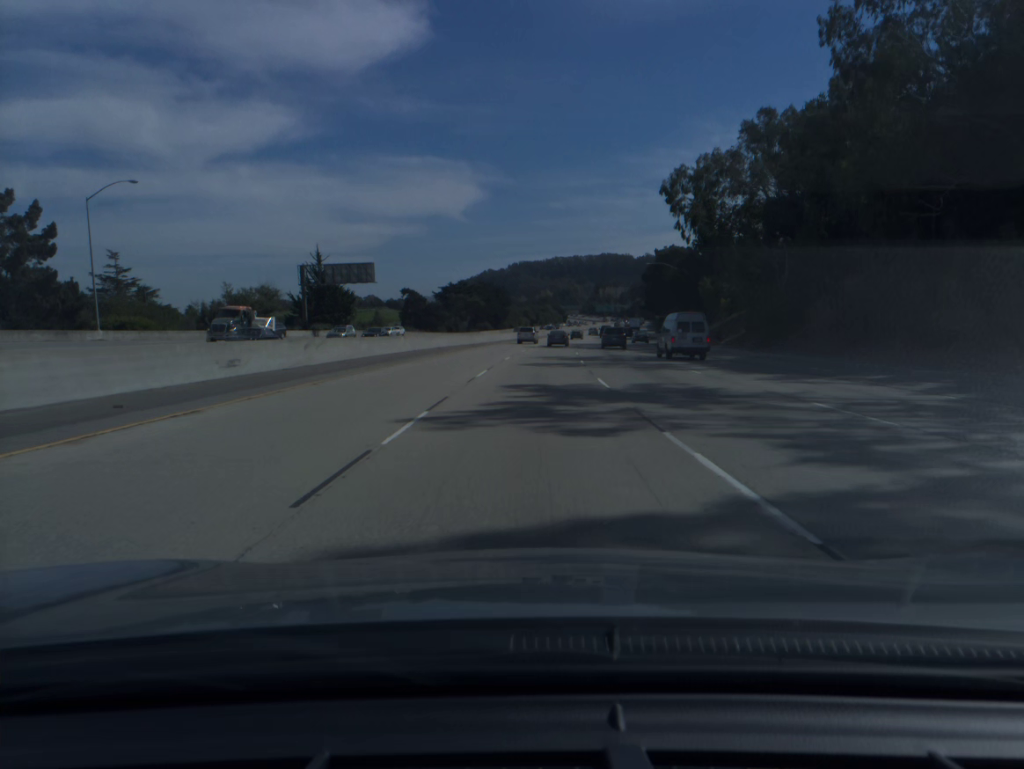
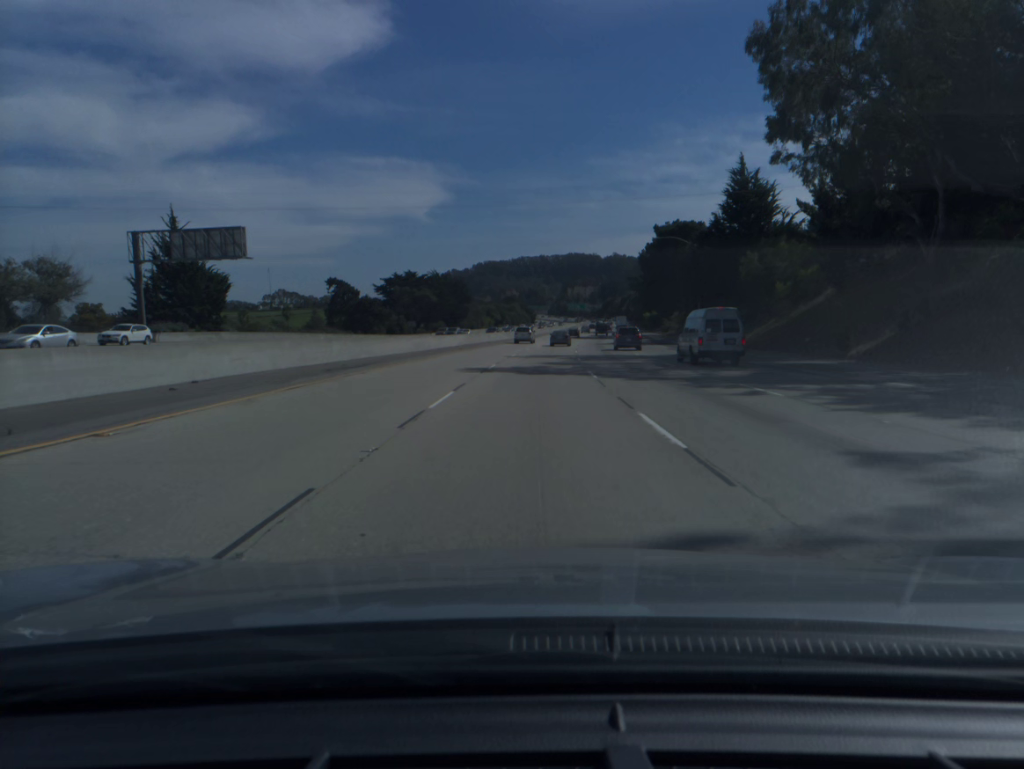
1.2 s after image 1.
(+0.8, +38.5) m; +2°
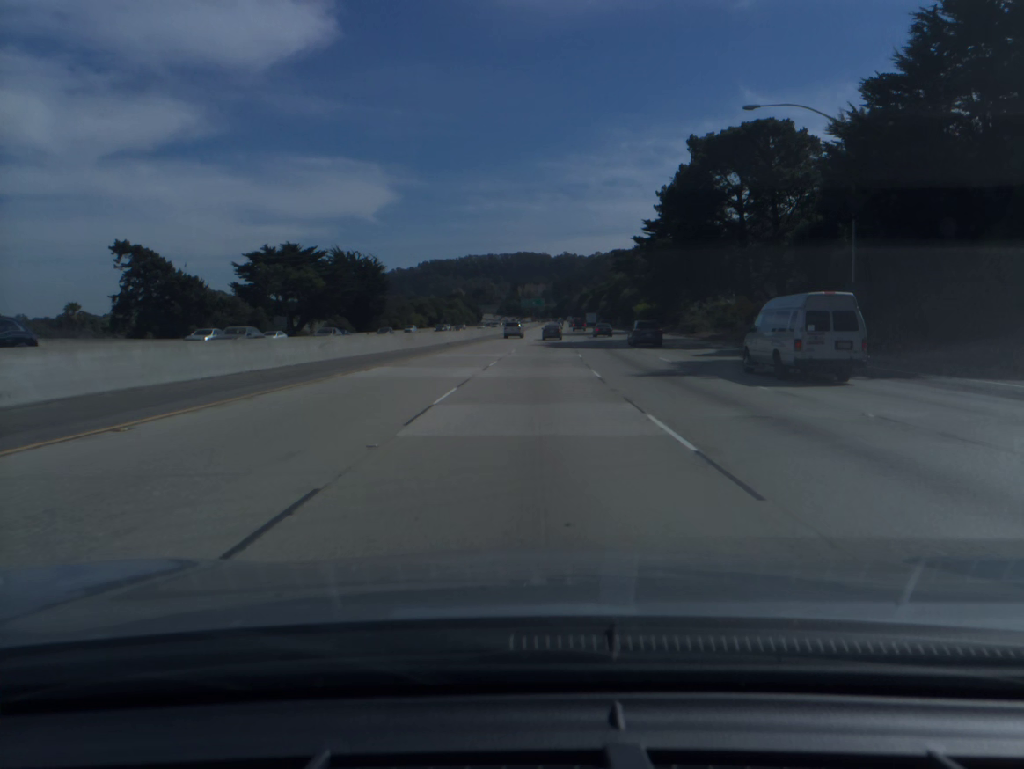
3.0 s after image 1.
(+1.8, +57.8) m; +4°
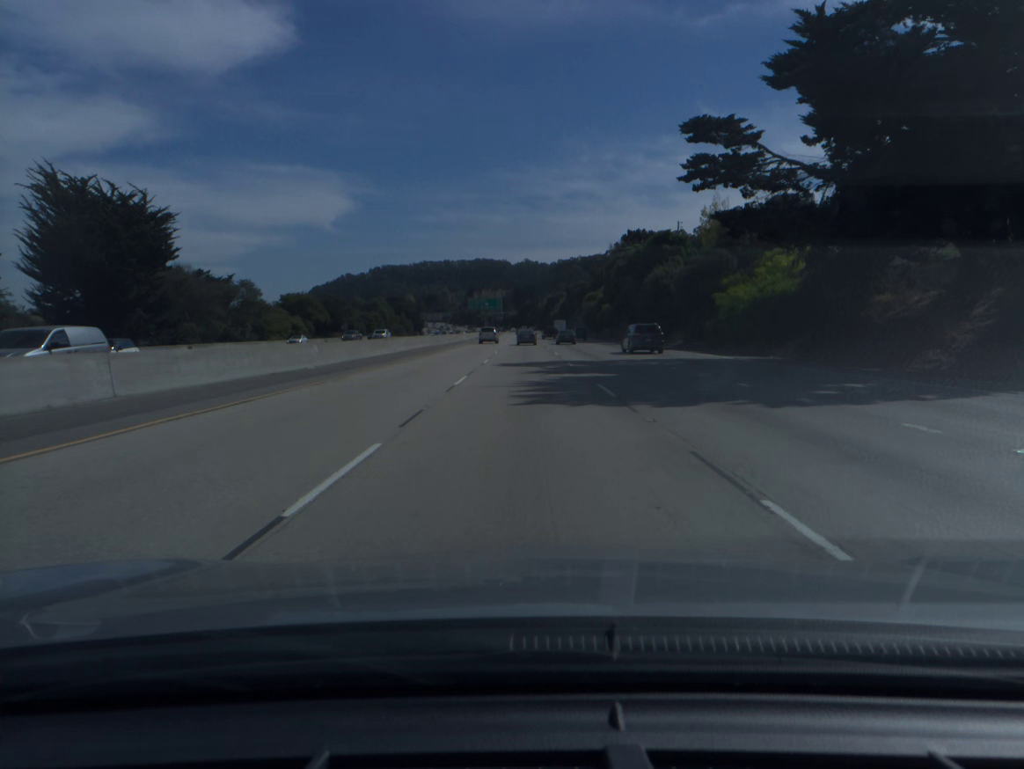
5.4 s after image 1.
(+2.6, +77.1) m; +3°
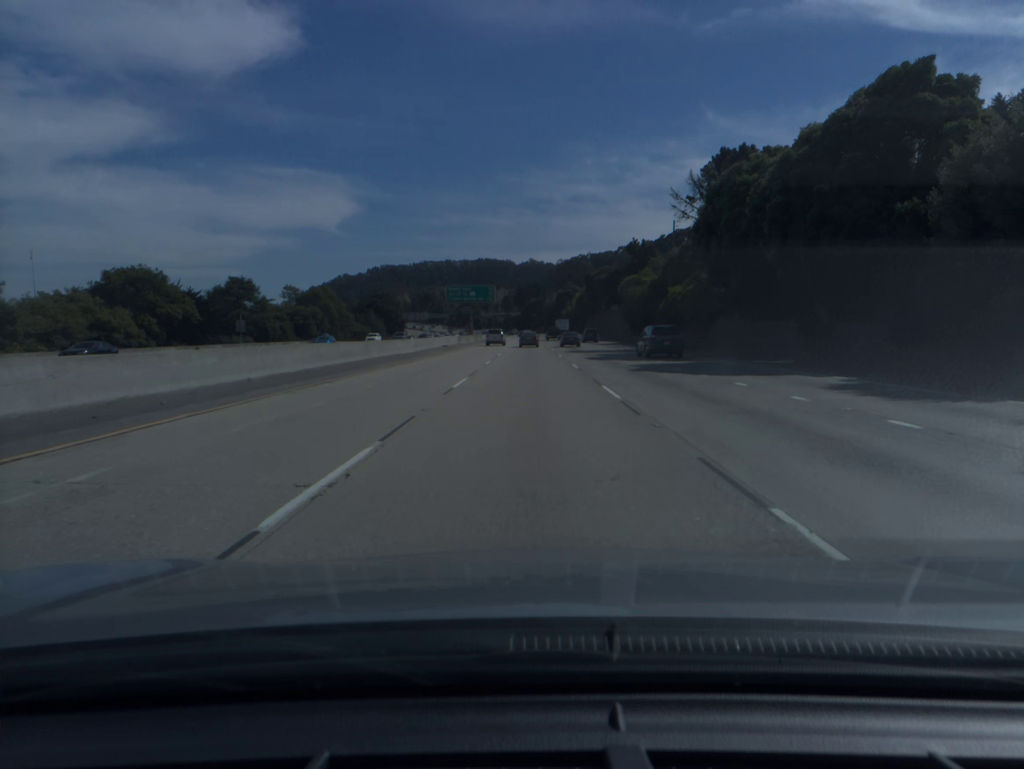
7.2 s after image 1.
(-0.1, +57.7) m; 0°
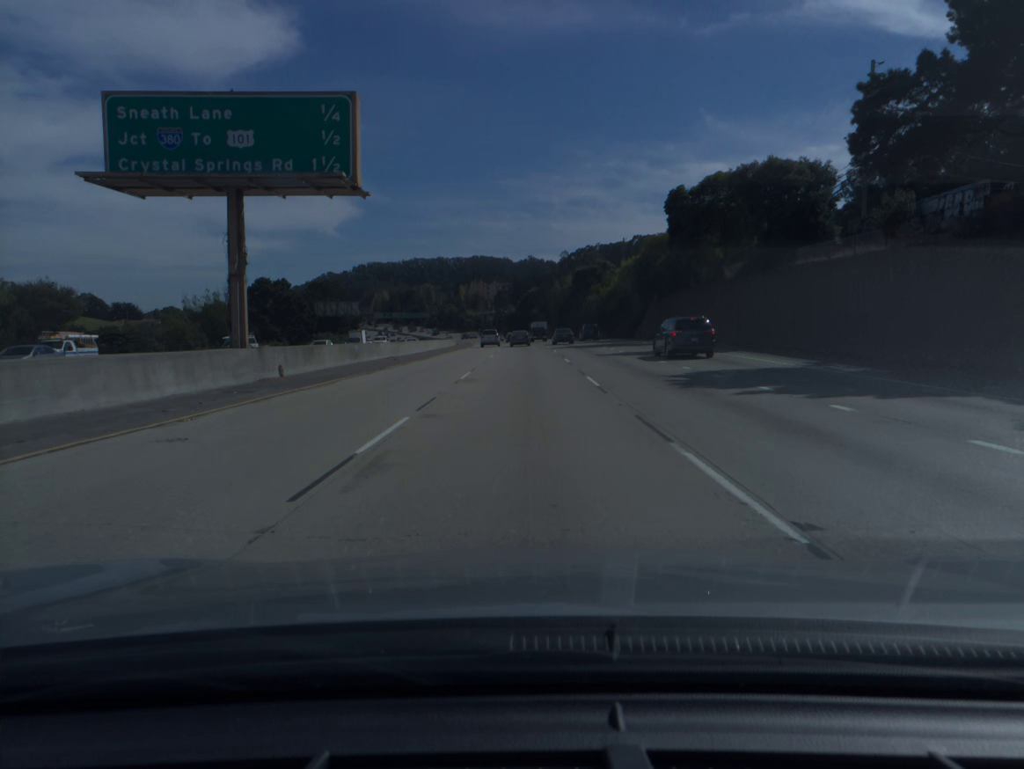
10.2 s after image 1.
(+0.3, +96.6) m; 0°
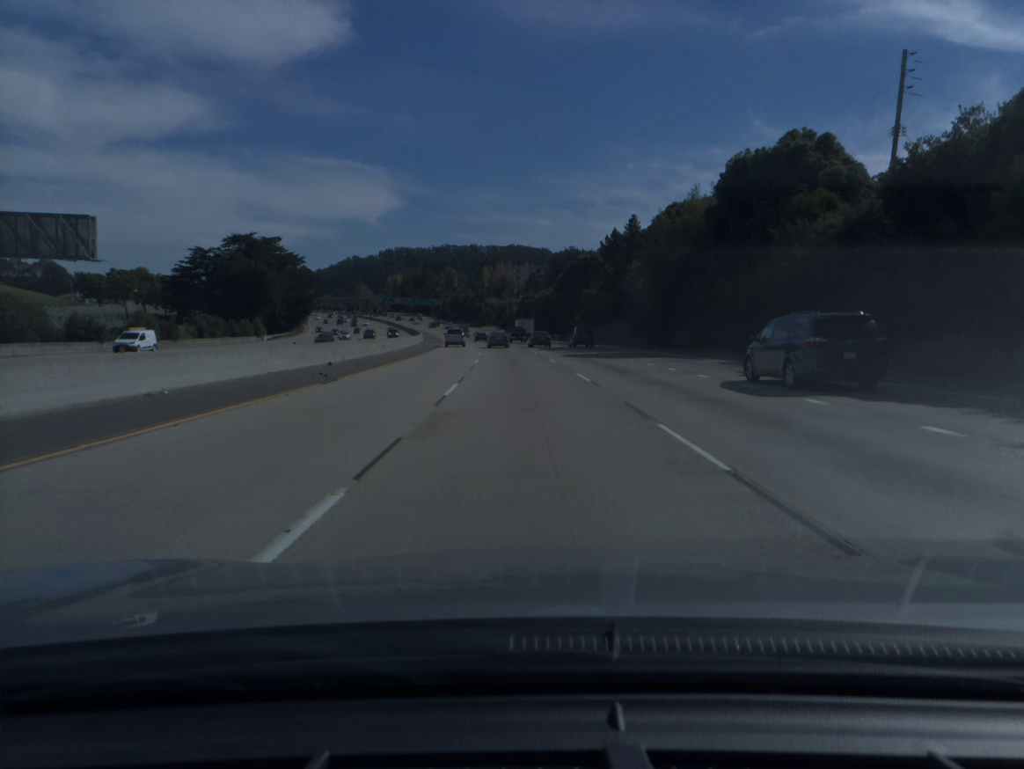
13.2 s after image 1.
(-1.3, +97.2) m; -2°
